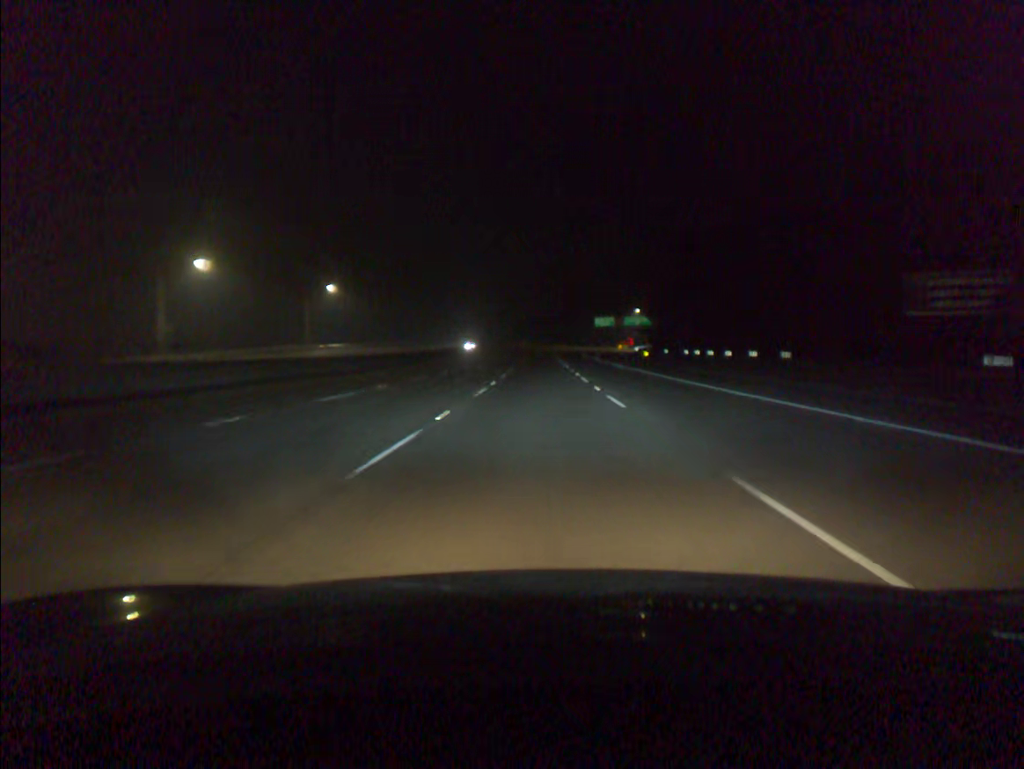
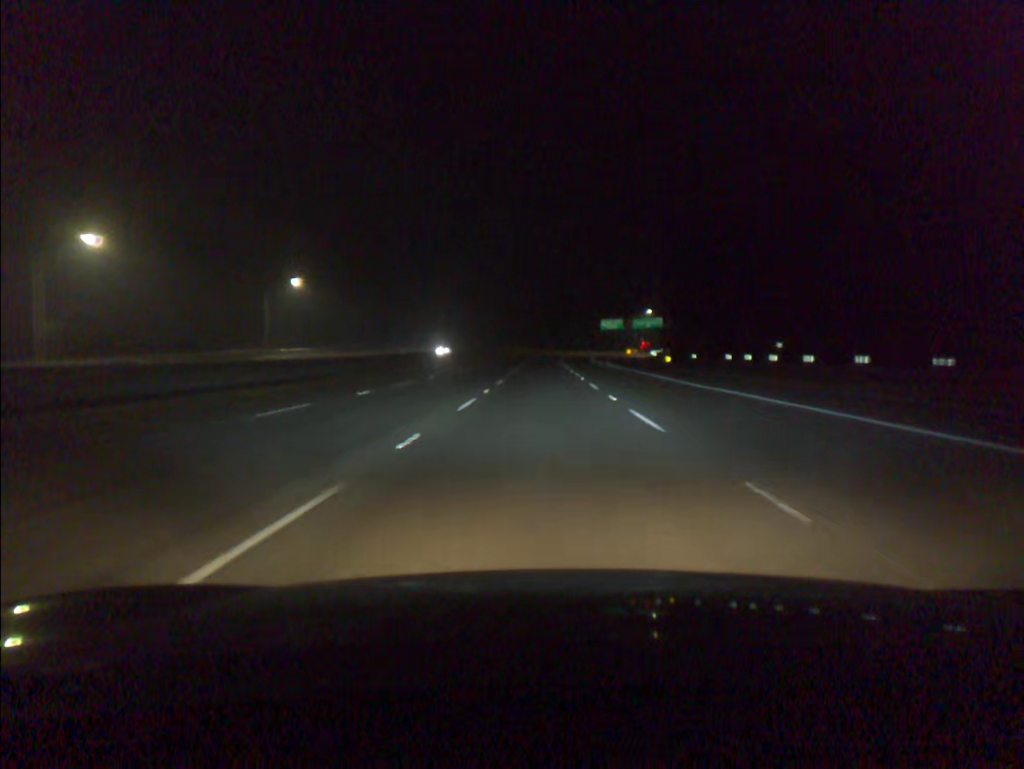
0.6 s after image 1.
(0.0, +19.3) m; 0°
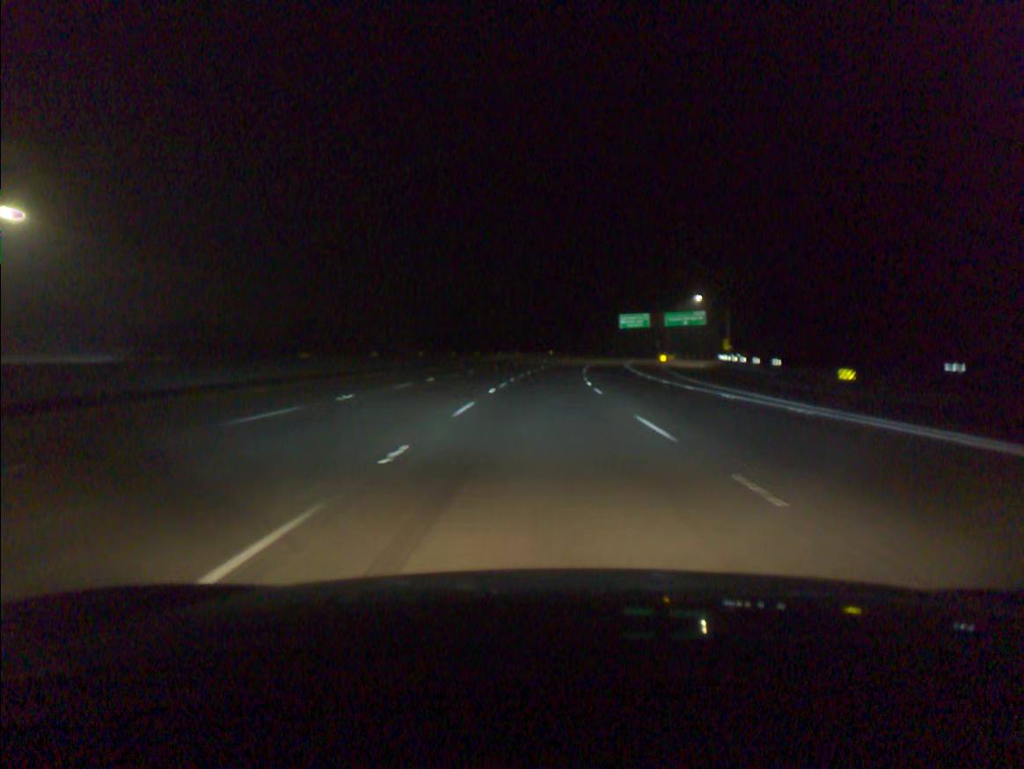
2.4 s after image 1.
(+0.1, +57.9) m; 0°
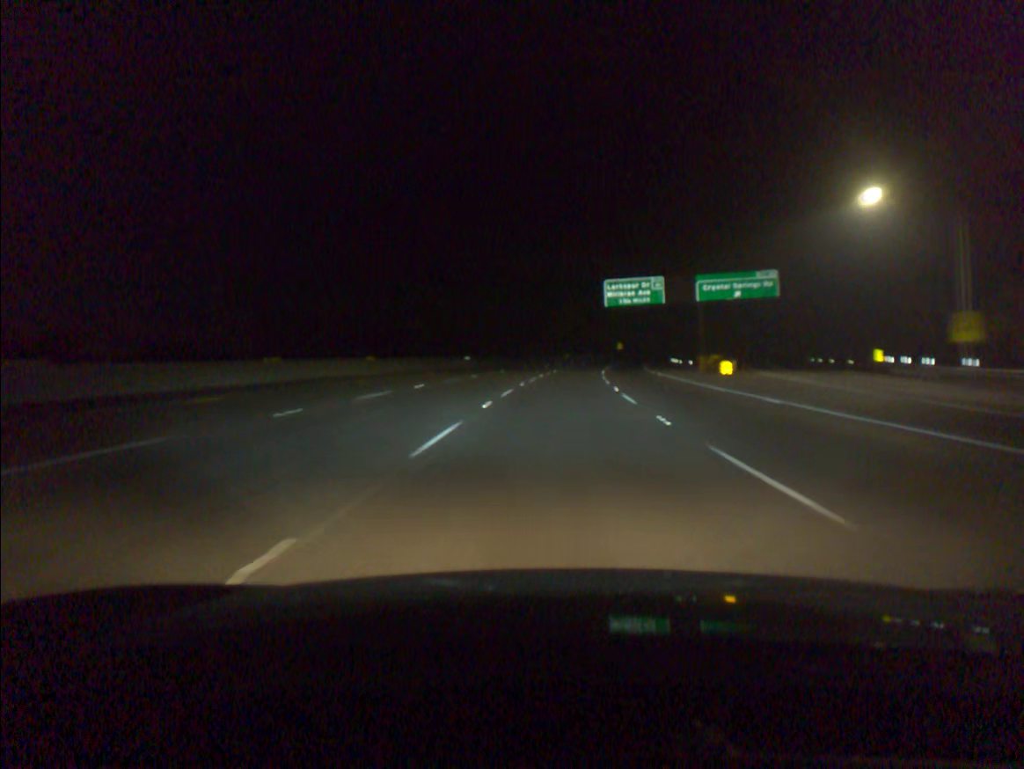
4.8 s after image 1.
(+2.4, +77.4) m; +5°
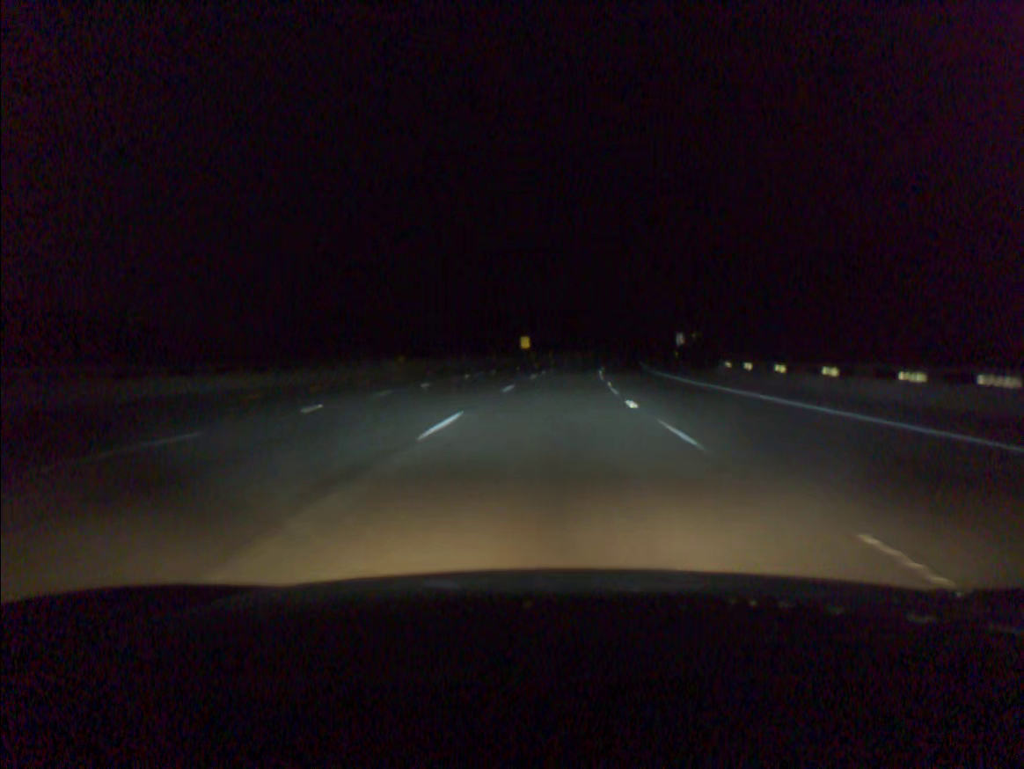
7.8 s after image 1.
(+7.3, +97.1) m; +8°
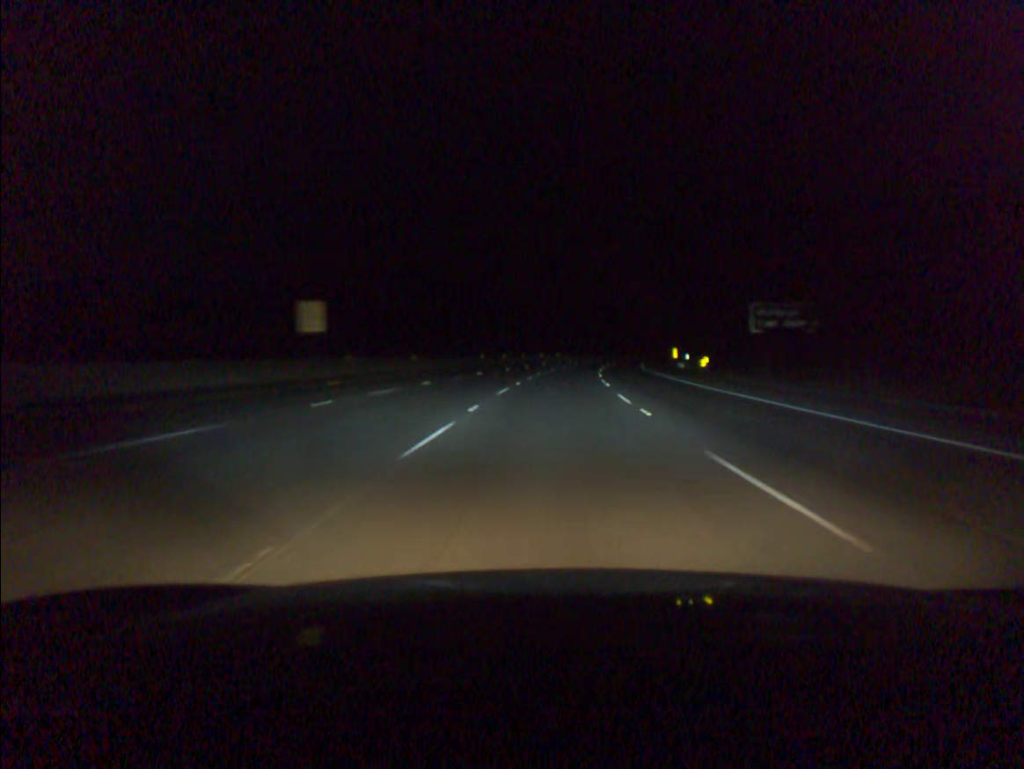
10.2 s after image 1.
(+4.4, +78.2) m; +7°
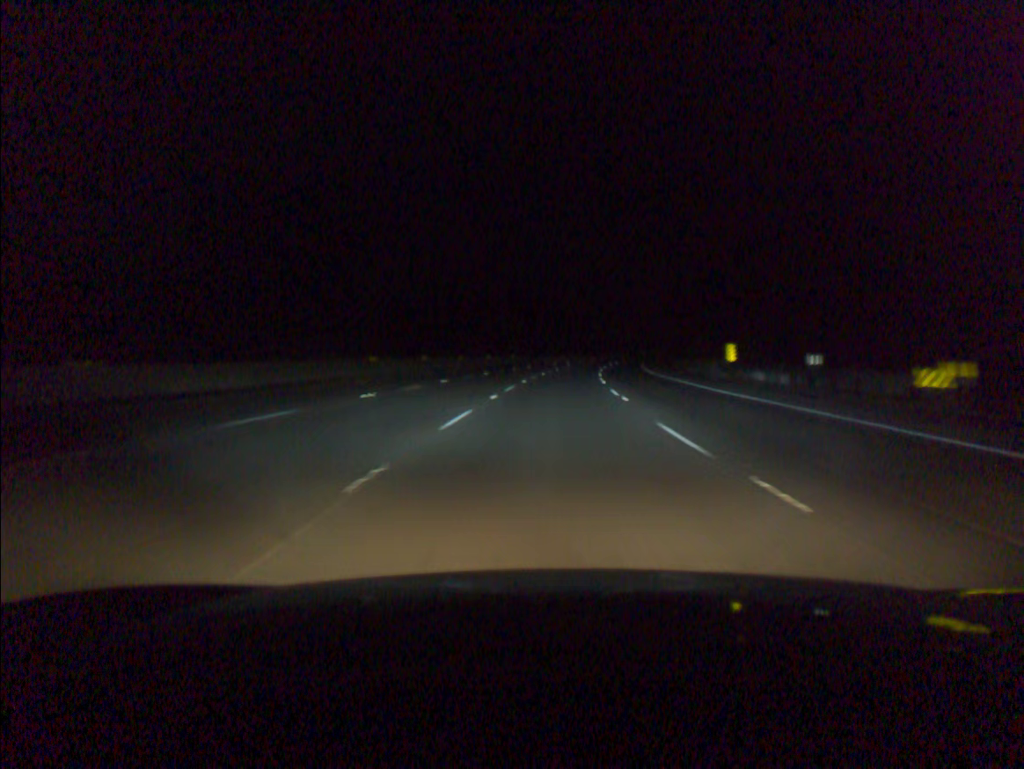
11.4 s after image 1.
(+1.1, +39.2) m; +3°
